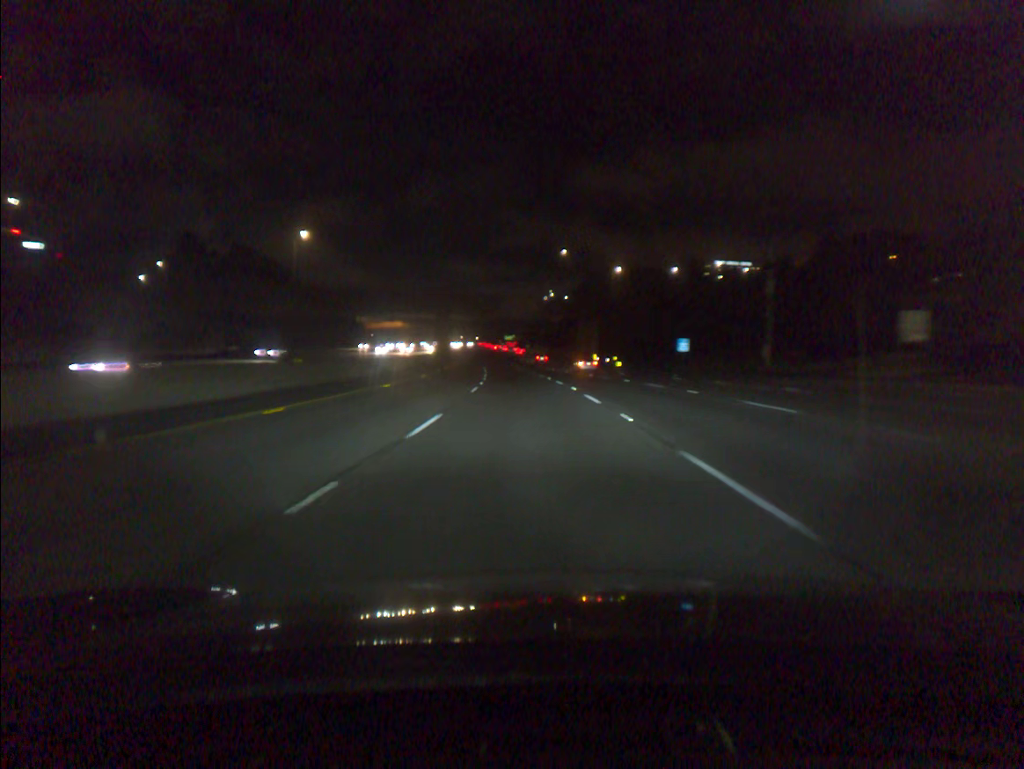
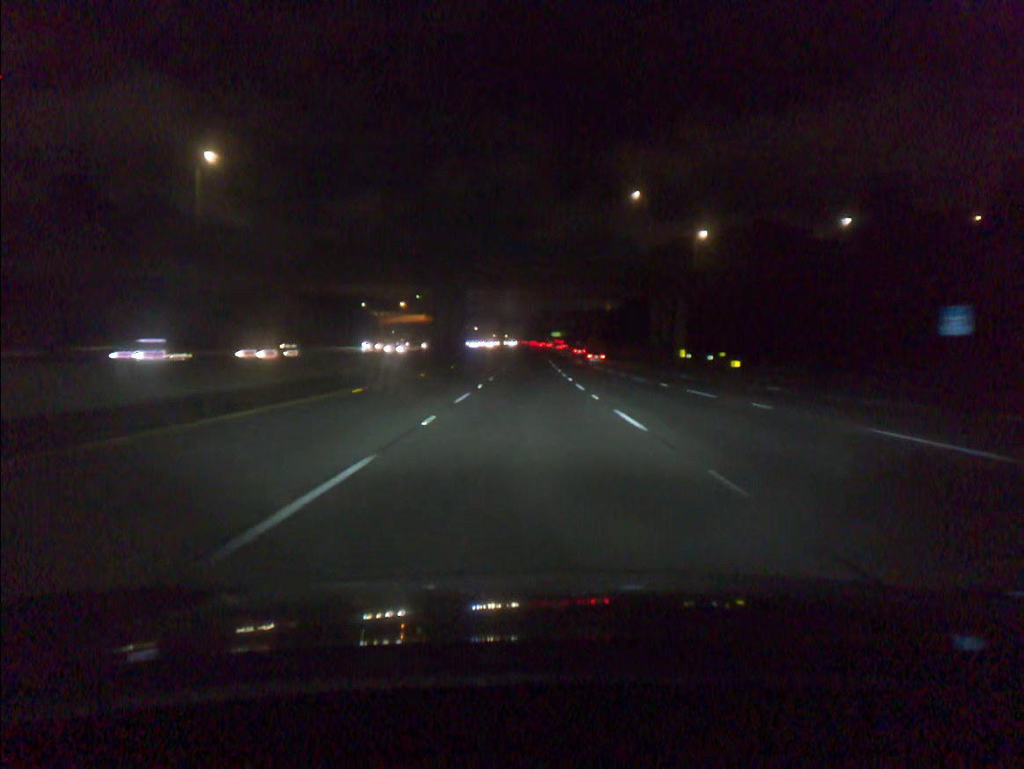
(-1.6, +50.9) m; -3°
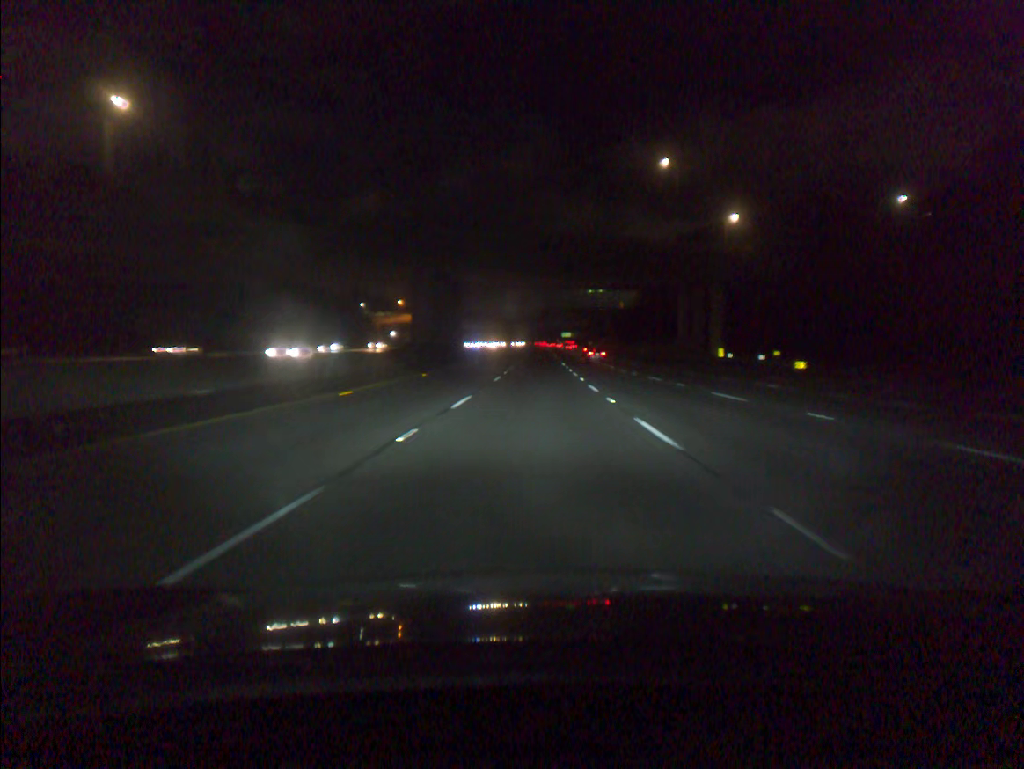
(-0.1, +17.0) m; -1°
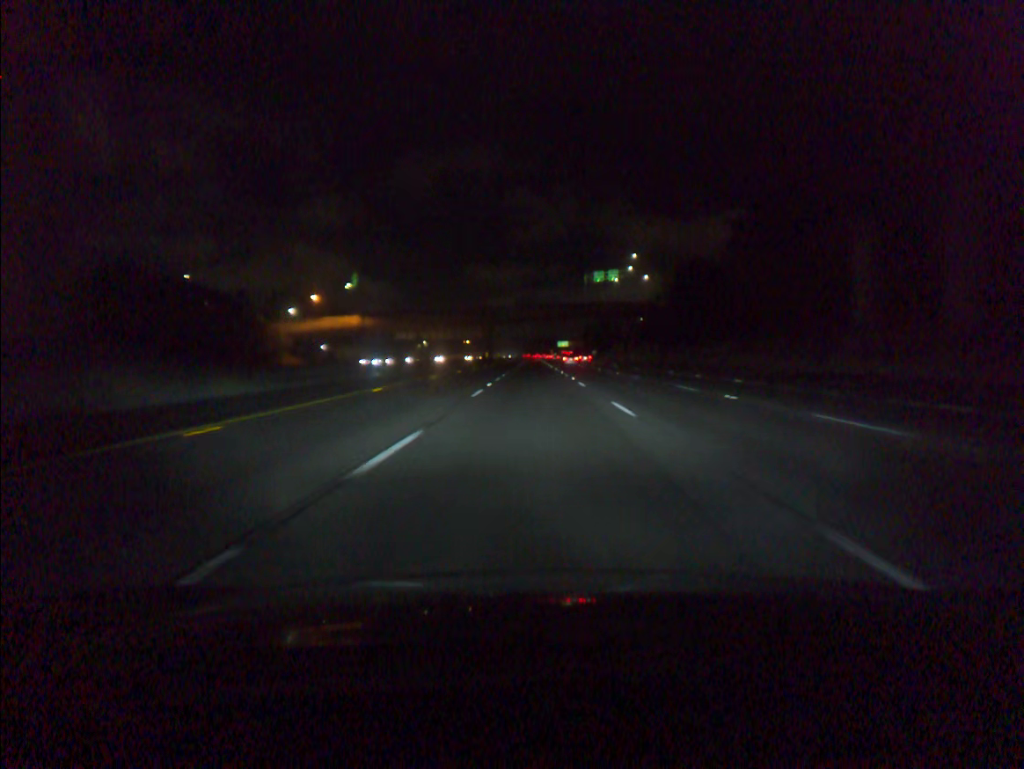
(+0.1, +67.7) m; +1°
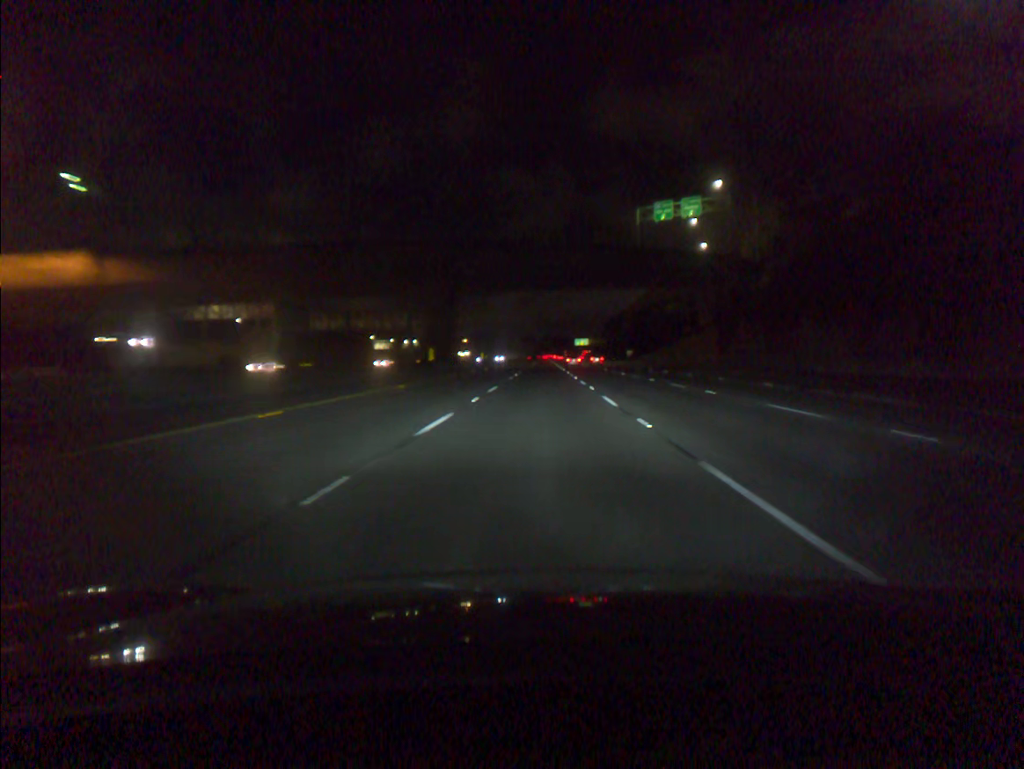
(-0.6, +84.0) m; -1°
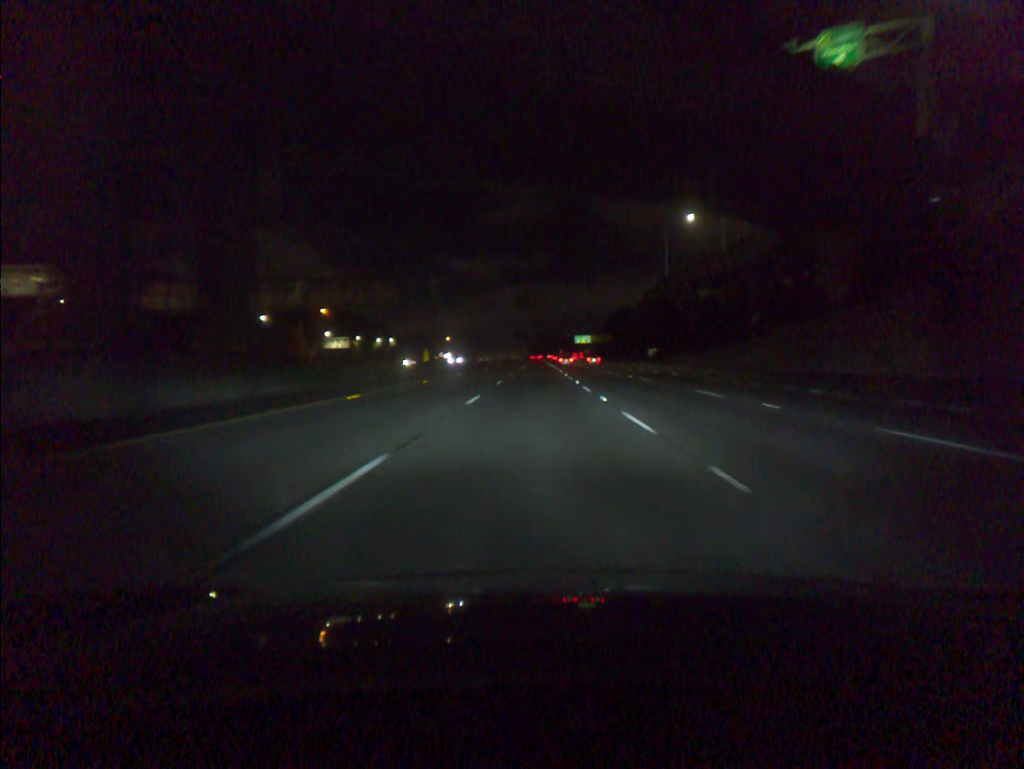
(+0.2, +50.7) m; 0°
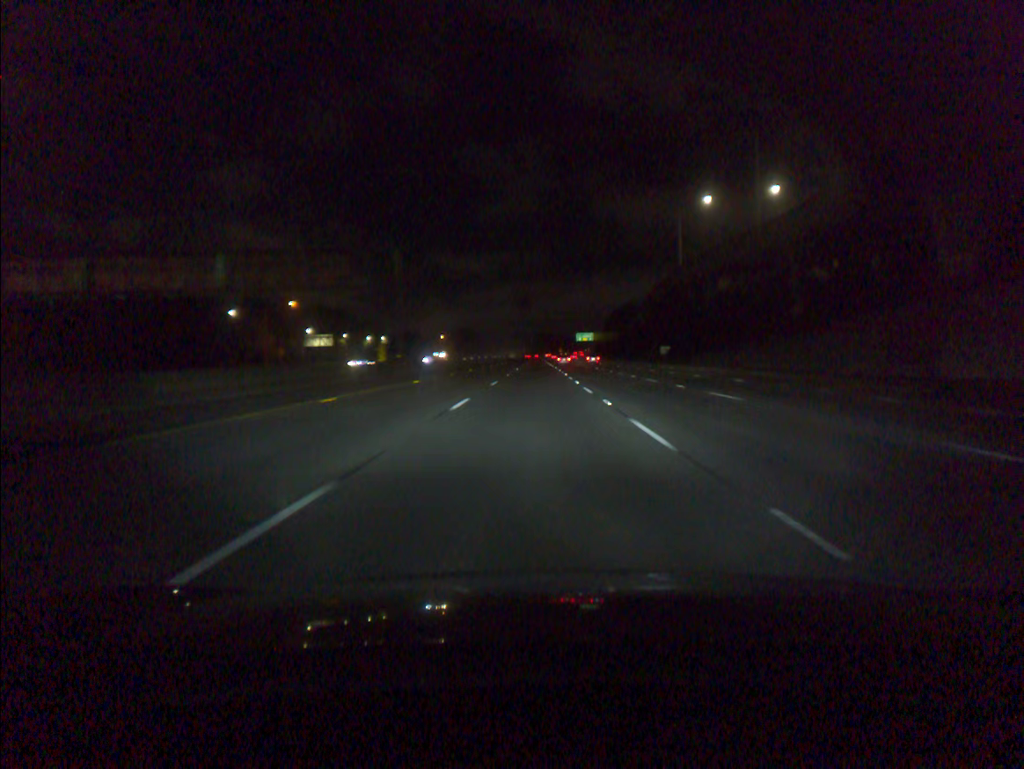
(0.0, +16.9) m; 0°
